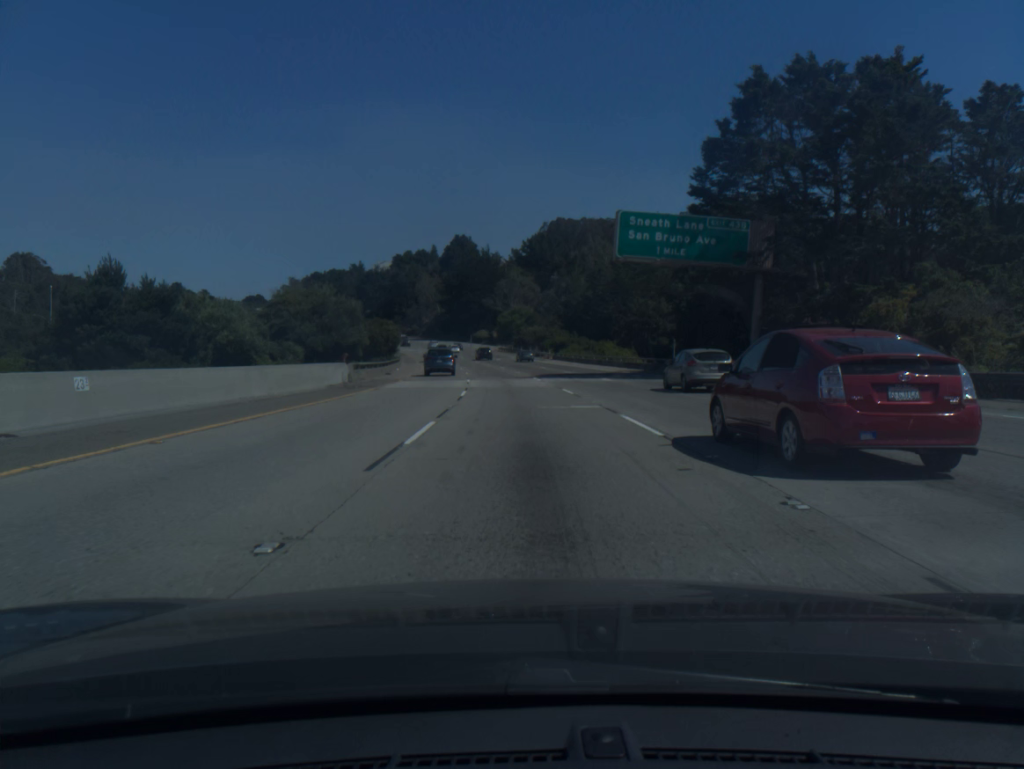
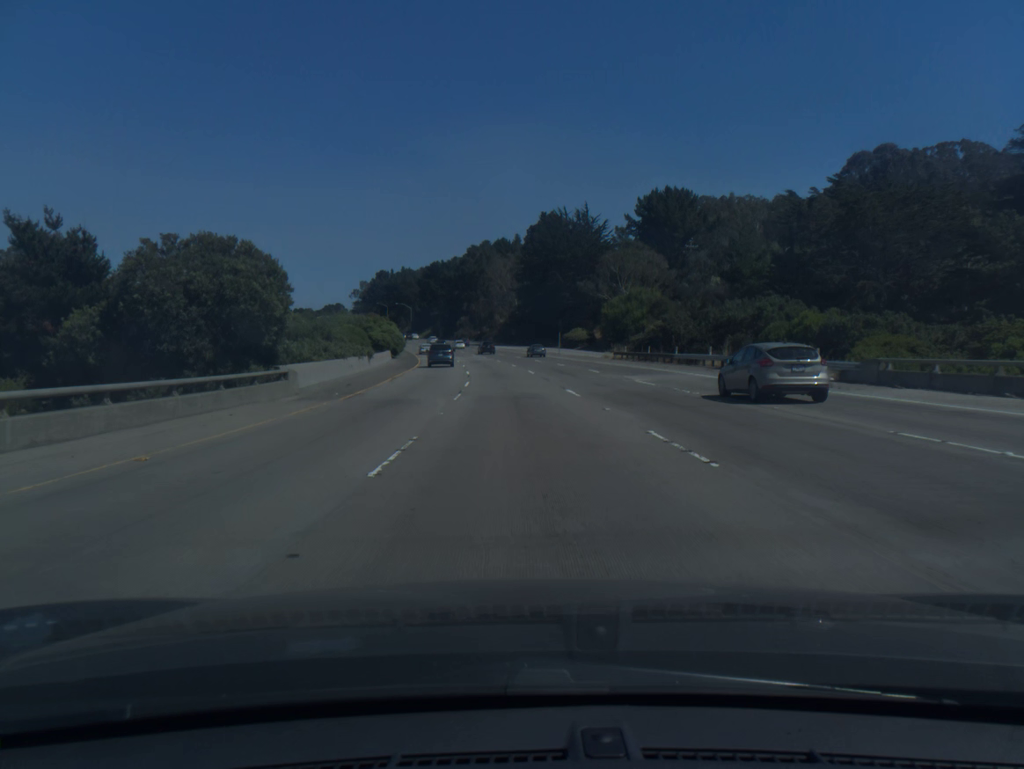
(-4.2, +75.9) m; -7°
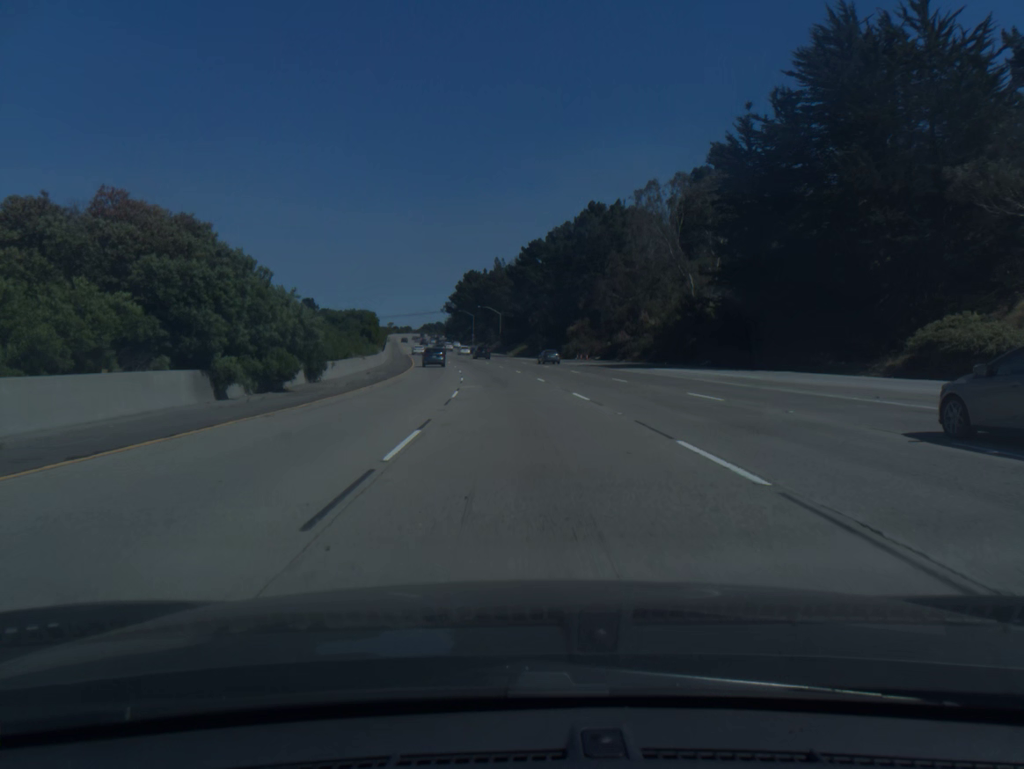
(-6.9, +94.4) m; -8°
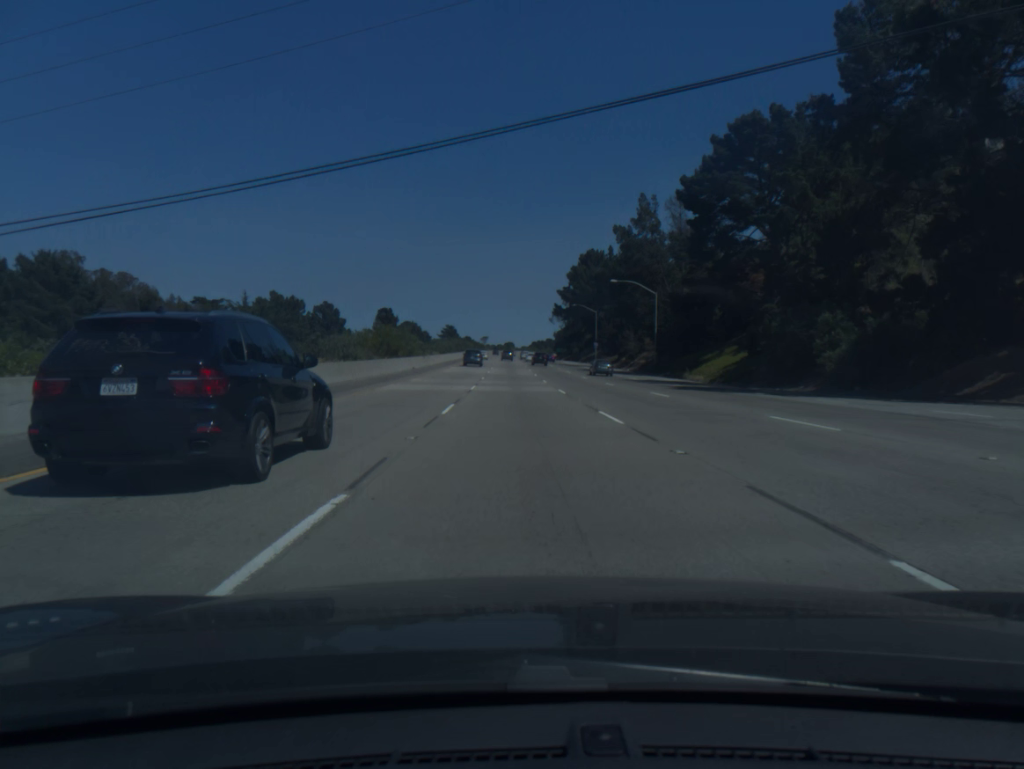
(-7.1, +93.2) m; -8°
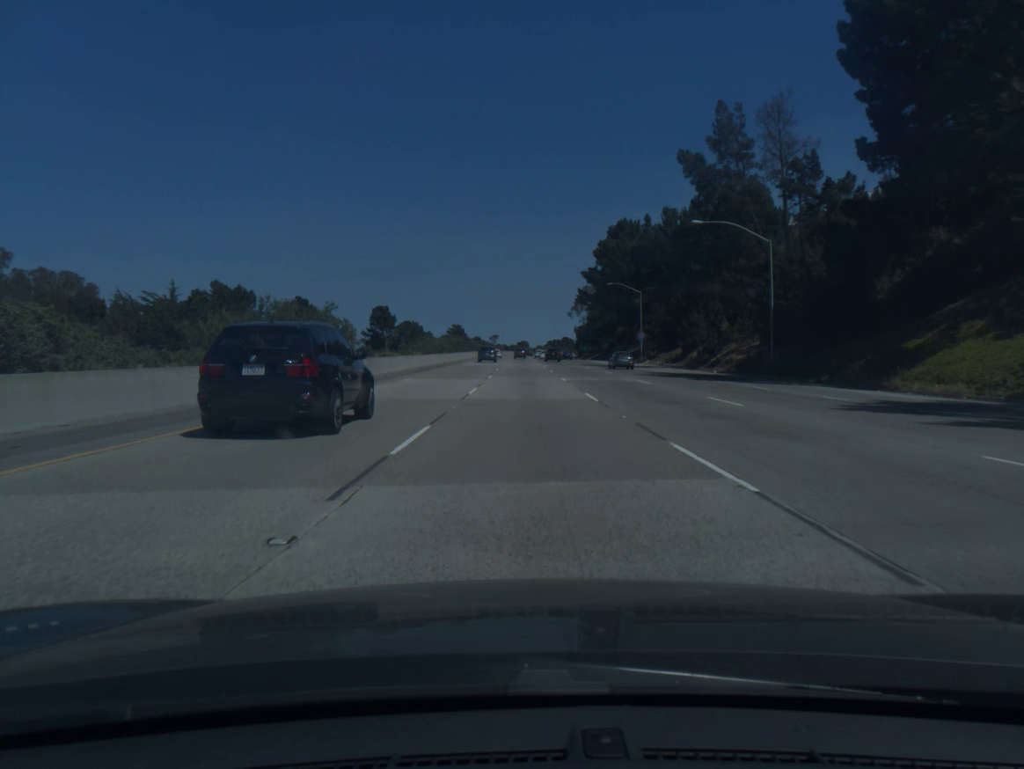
(-0.5, +37.3) m; -1°
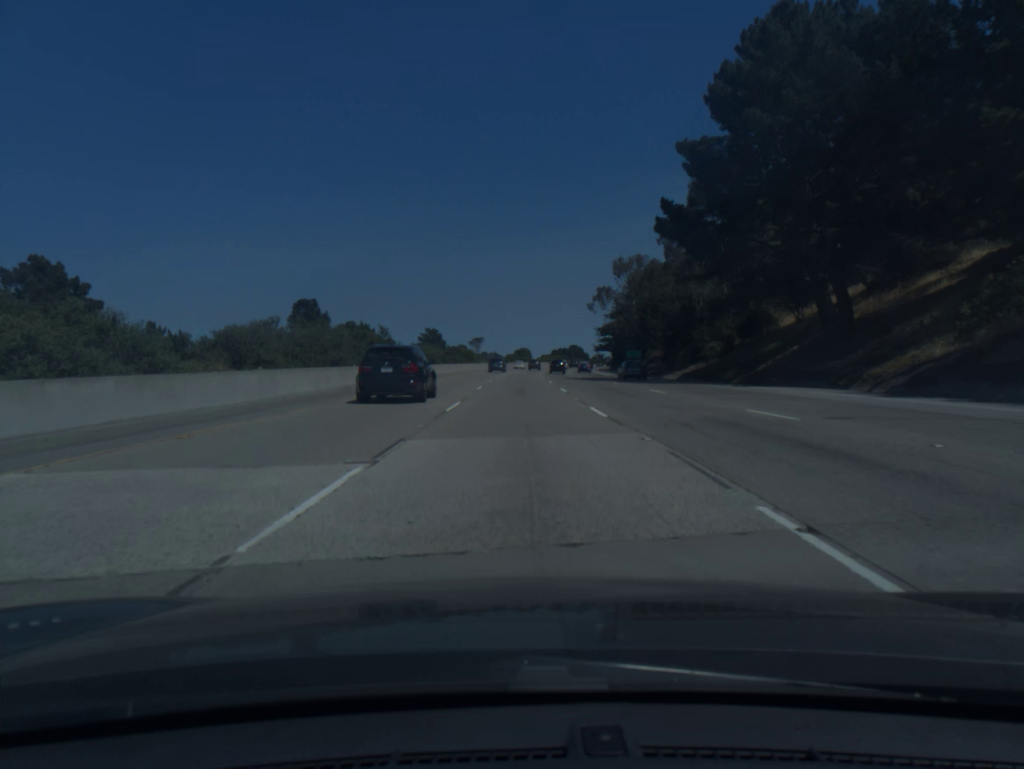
(+0.3, +92.7) m; 0°
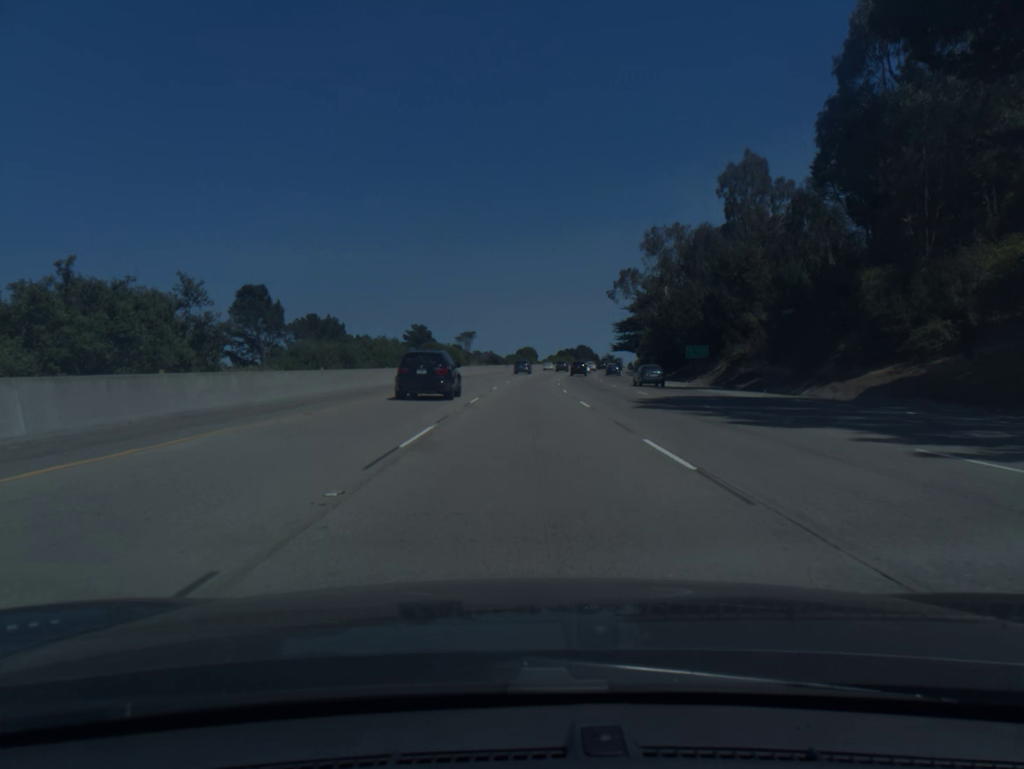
(-0.1, +37.2) m; 0°
